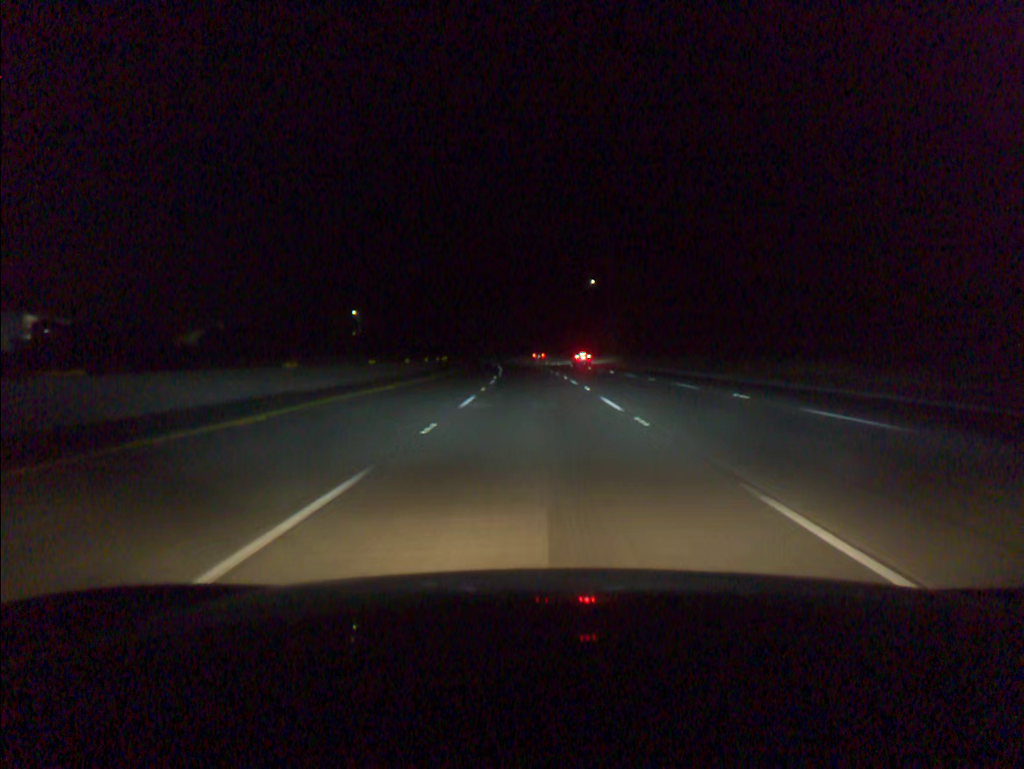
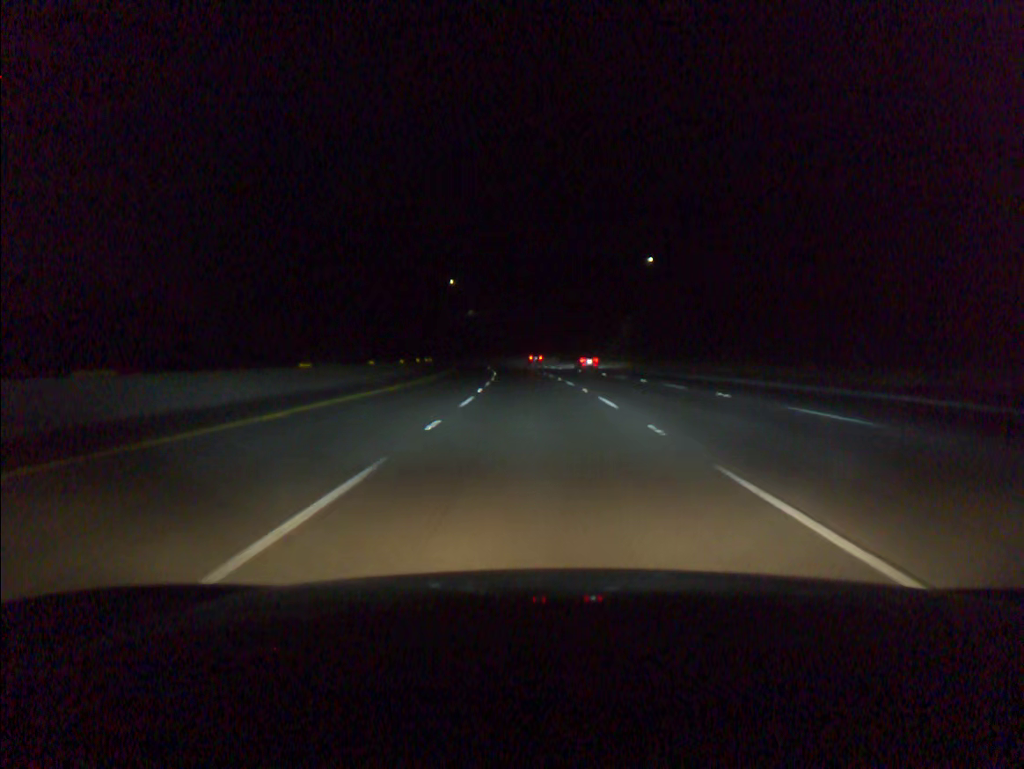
(-1.2, +57.2) m; -2°
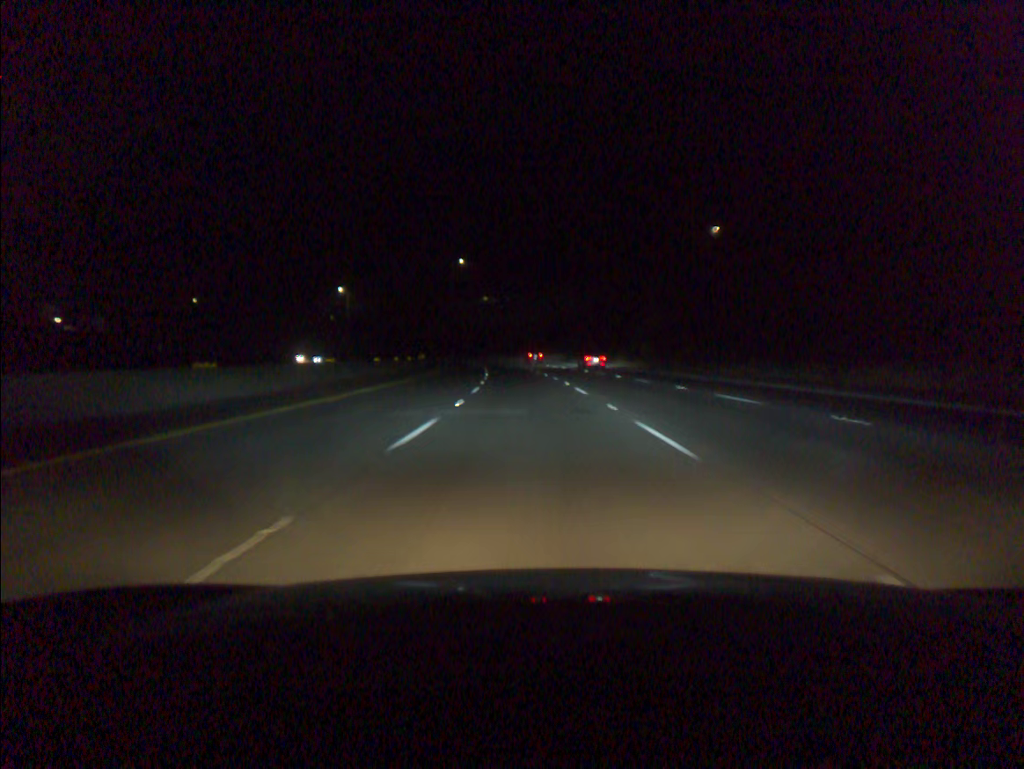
(-0.6, +38.1) m; -2°
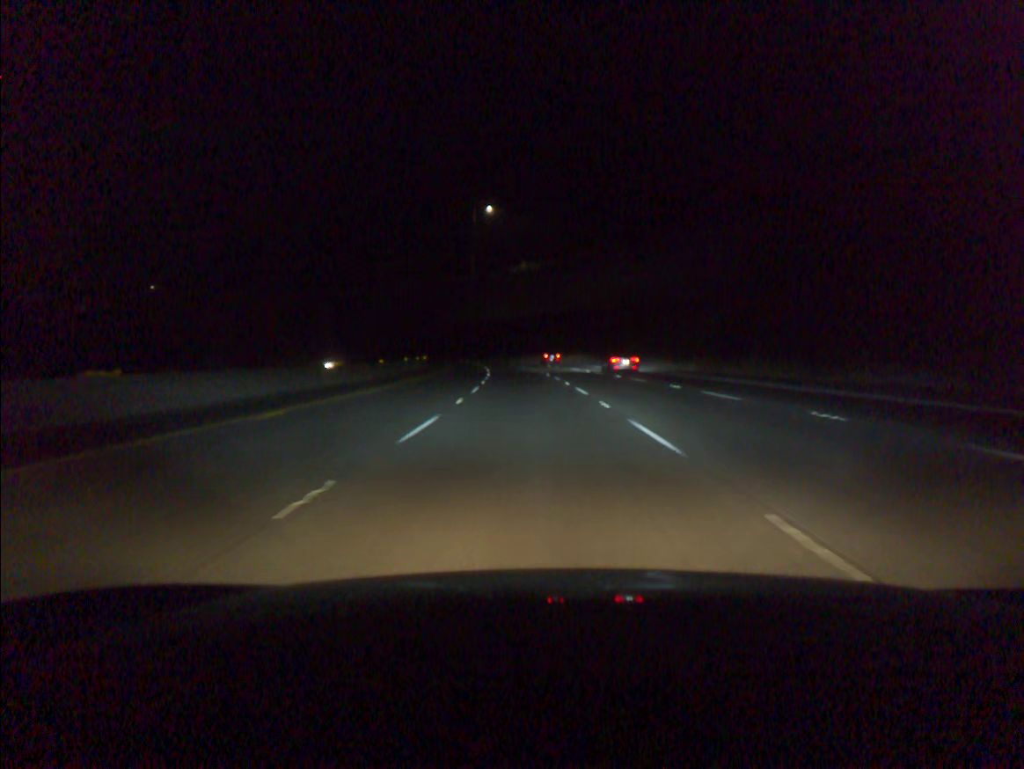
(-2.0, +57.2) m; -4°
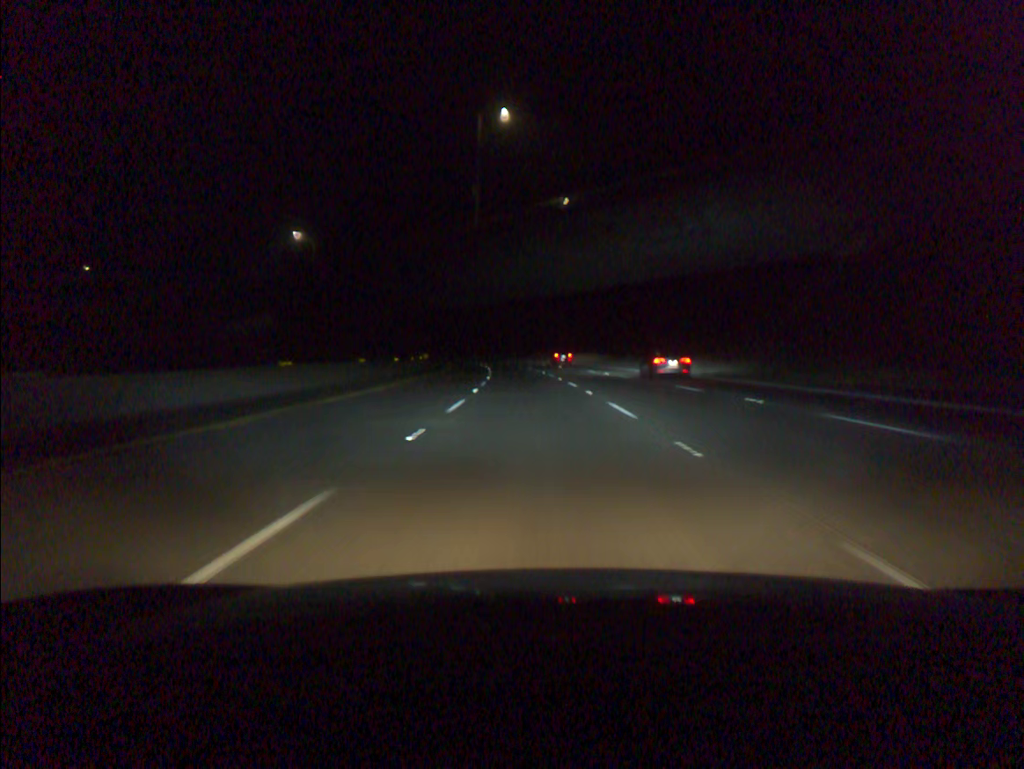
(-0.9, +38.1) m; -3°
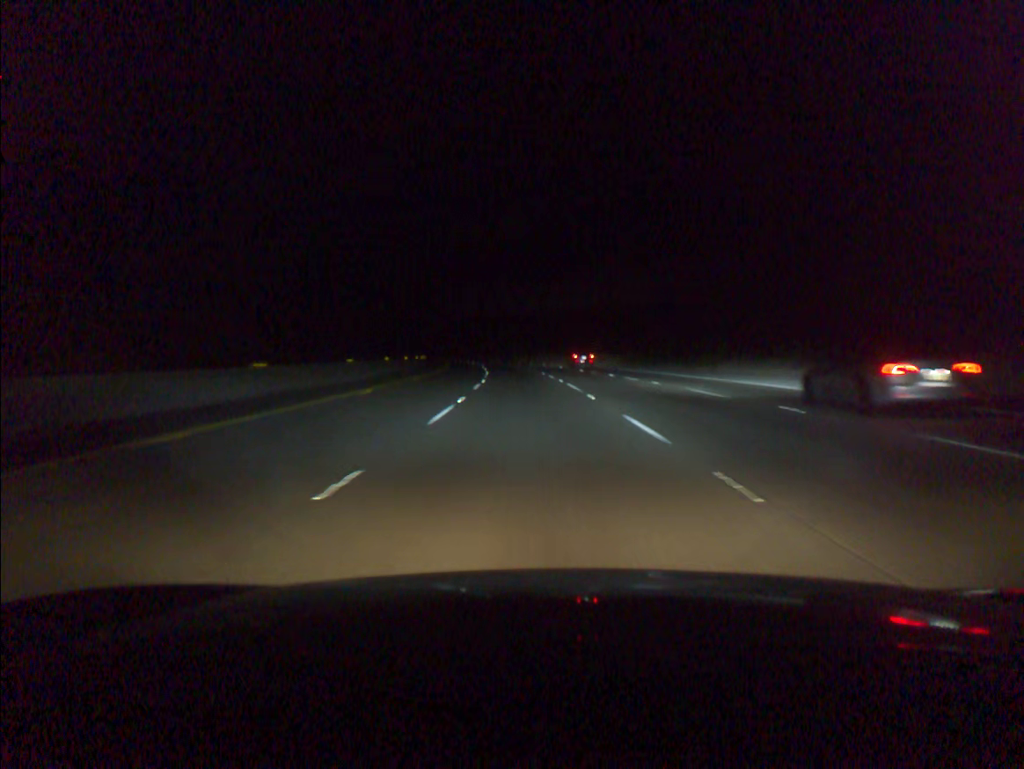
(-3.3, +76.0) m; -5°
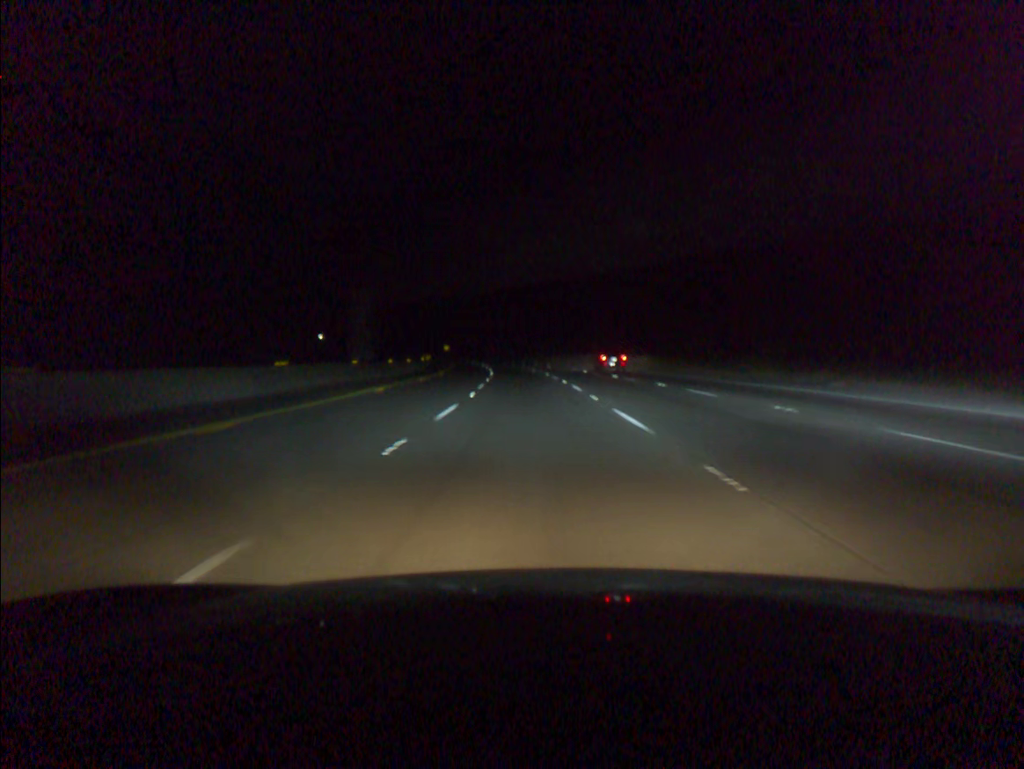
(-2.1, +57.0) m; -4°
